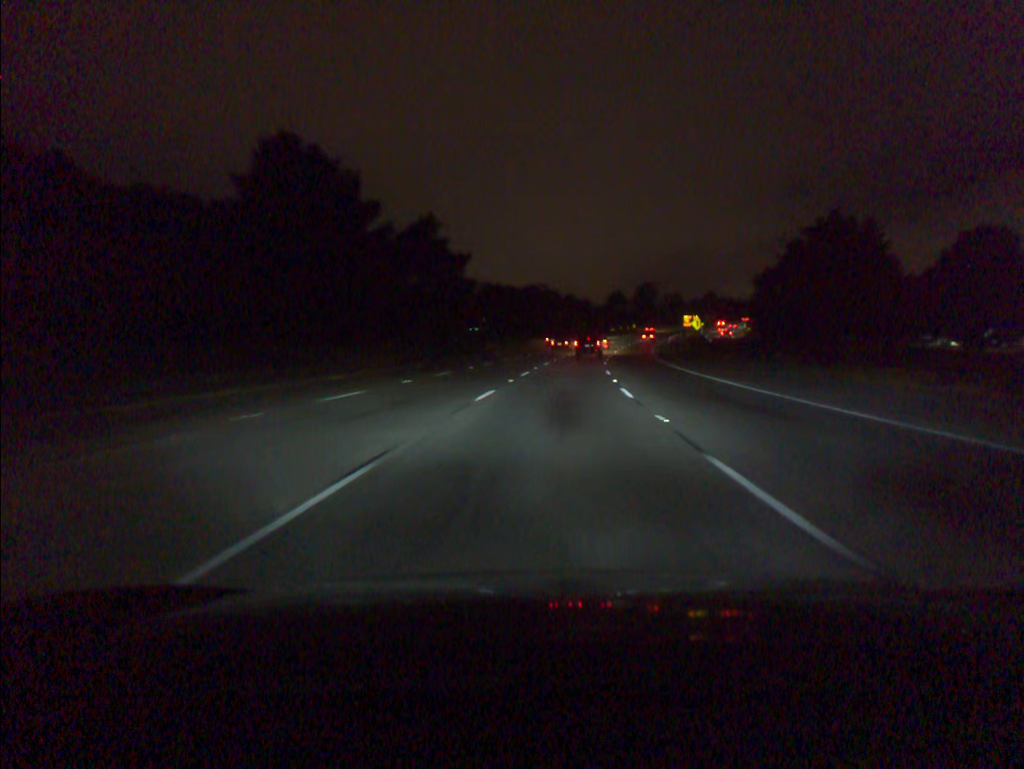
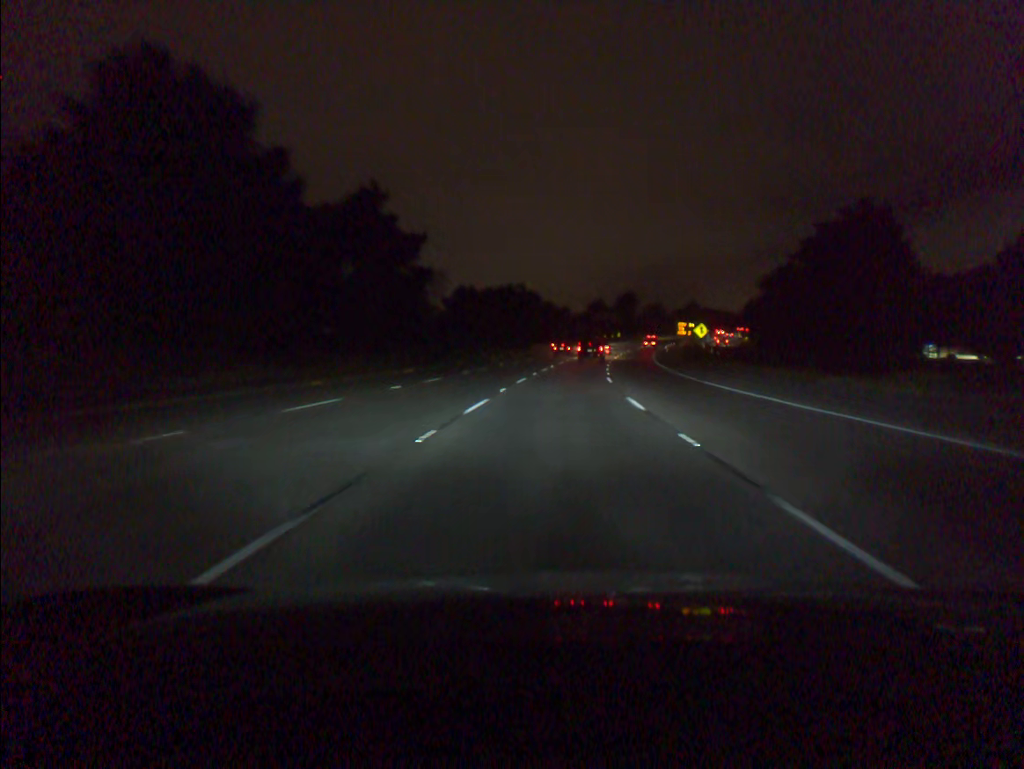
(+0.2, +16.9) m; +2°
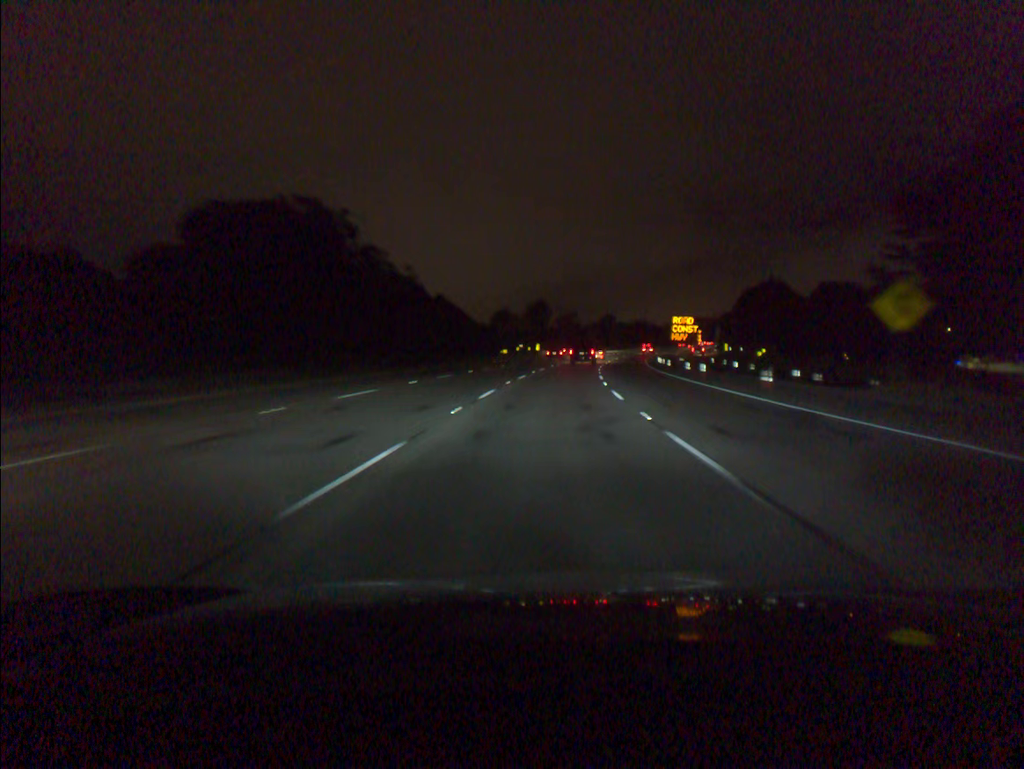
(+4.2, +67.7) m; +7°
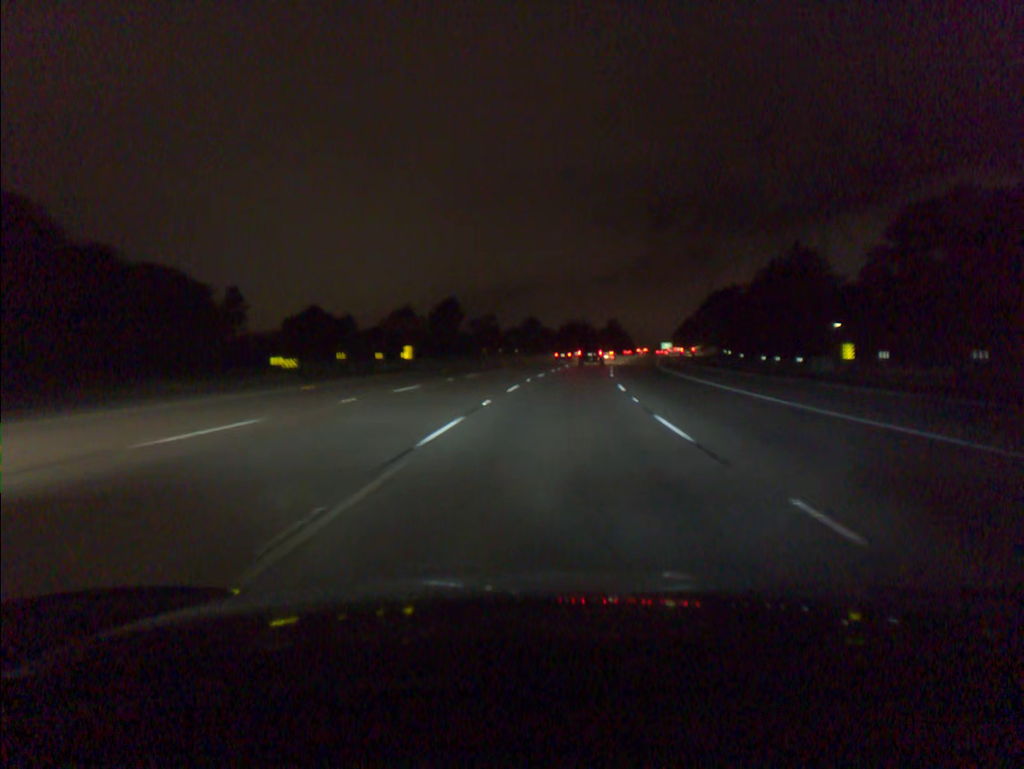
(+3.3, +67.8) m; +6°
